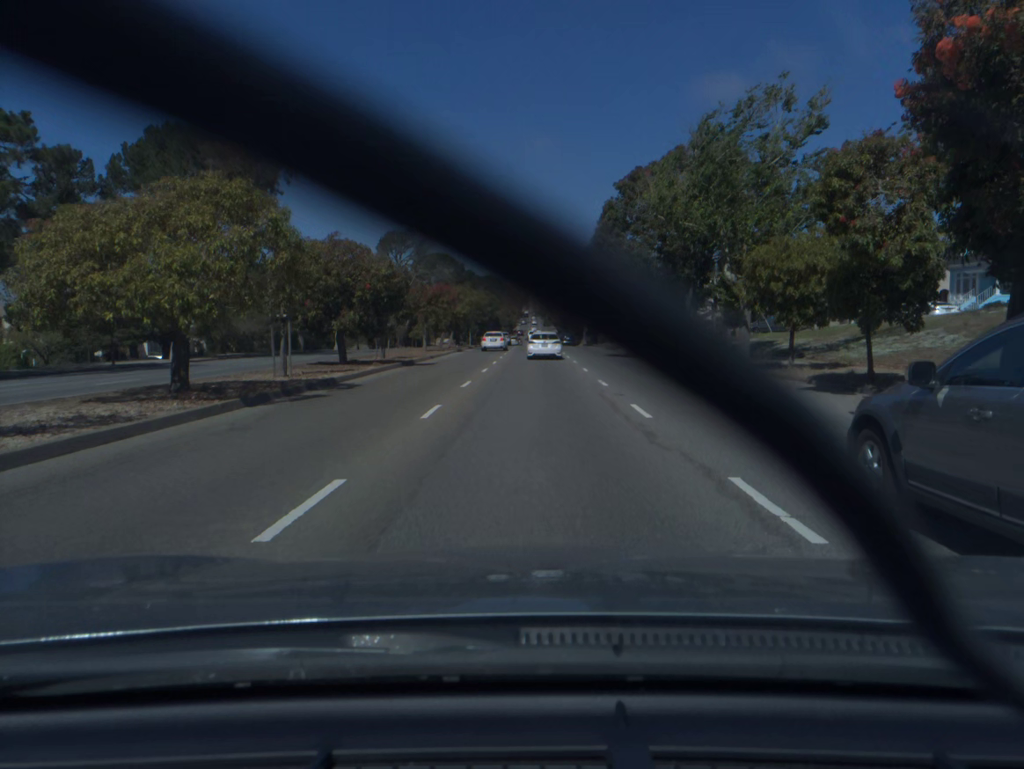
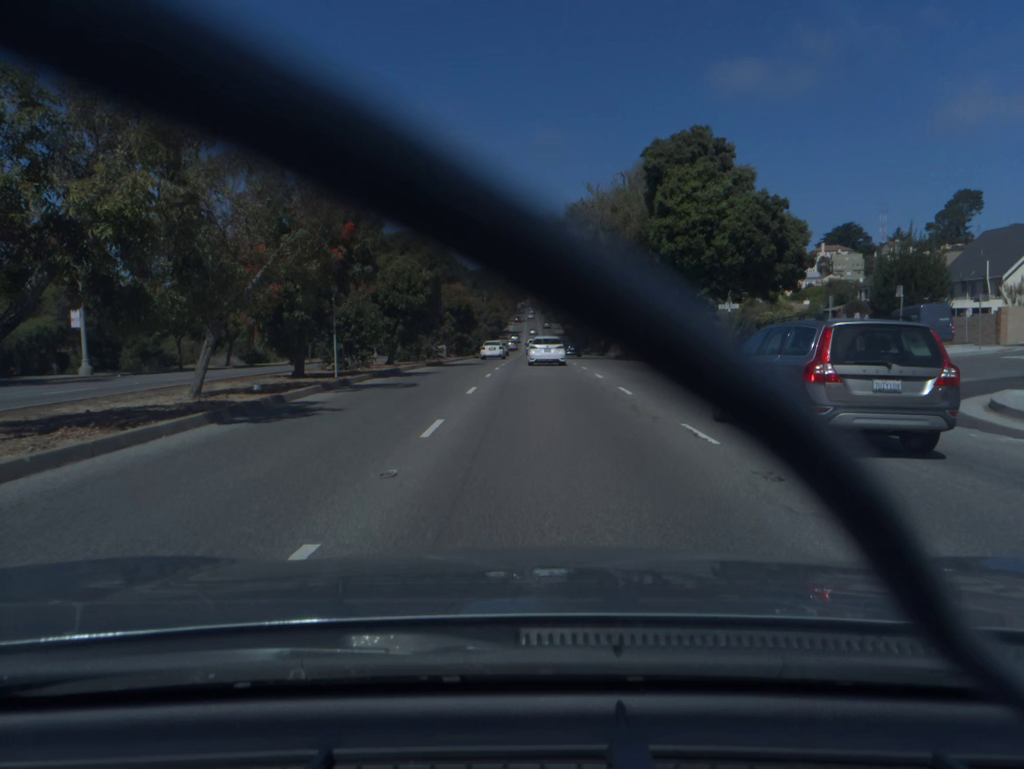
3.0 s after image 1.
(-0.1, +53.3) m; +1°
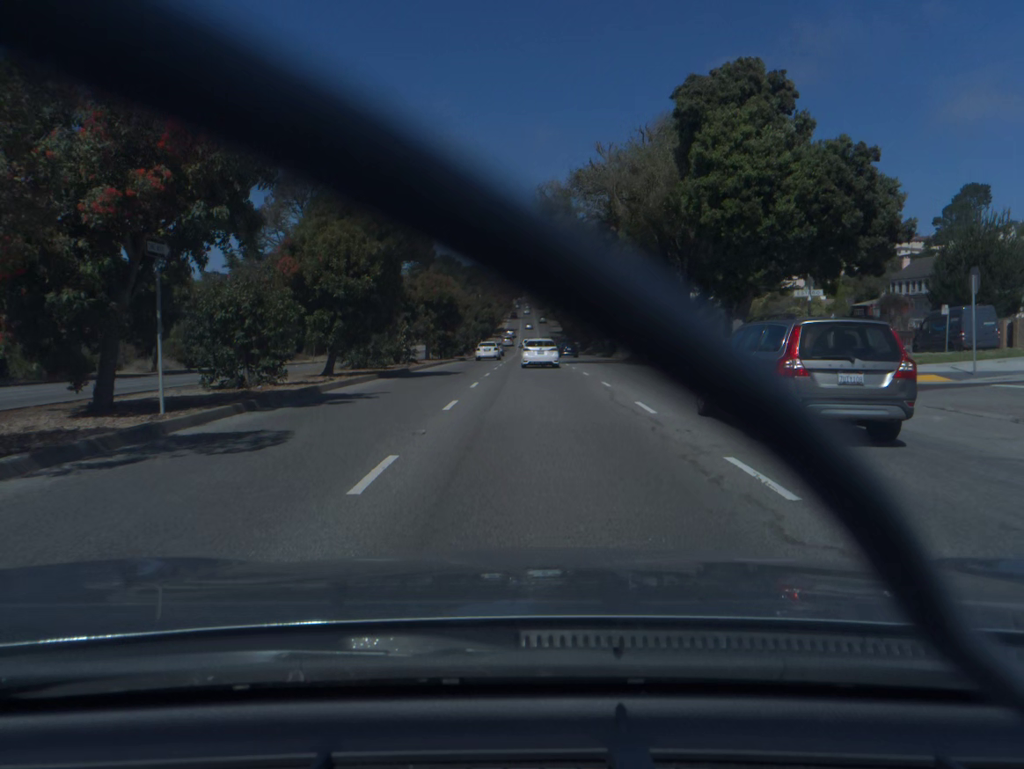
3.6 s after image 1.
(0.0, +11.1) m; 0°
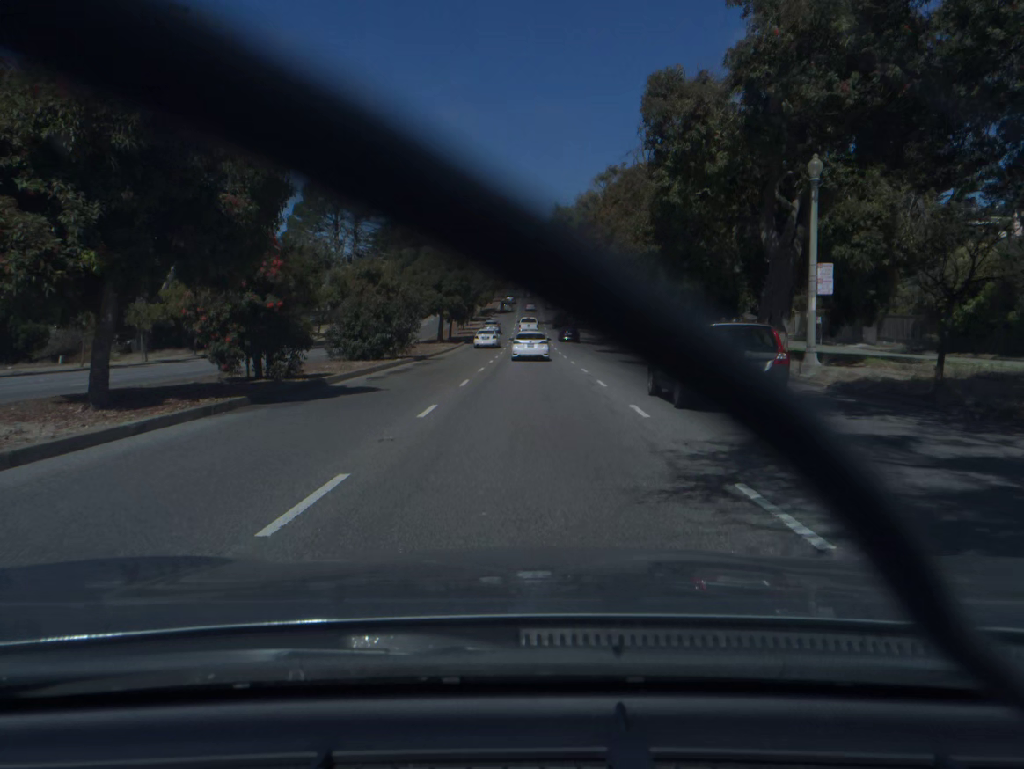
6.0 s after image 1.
(0.0, +44.5) m; 0°
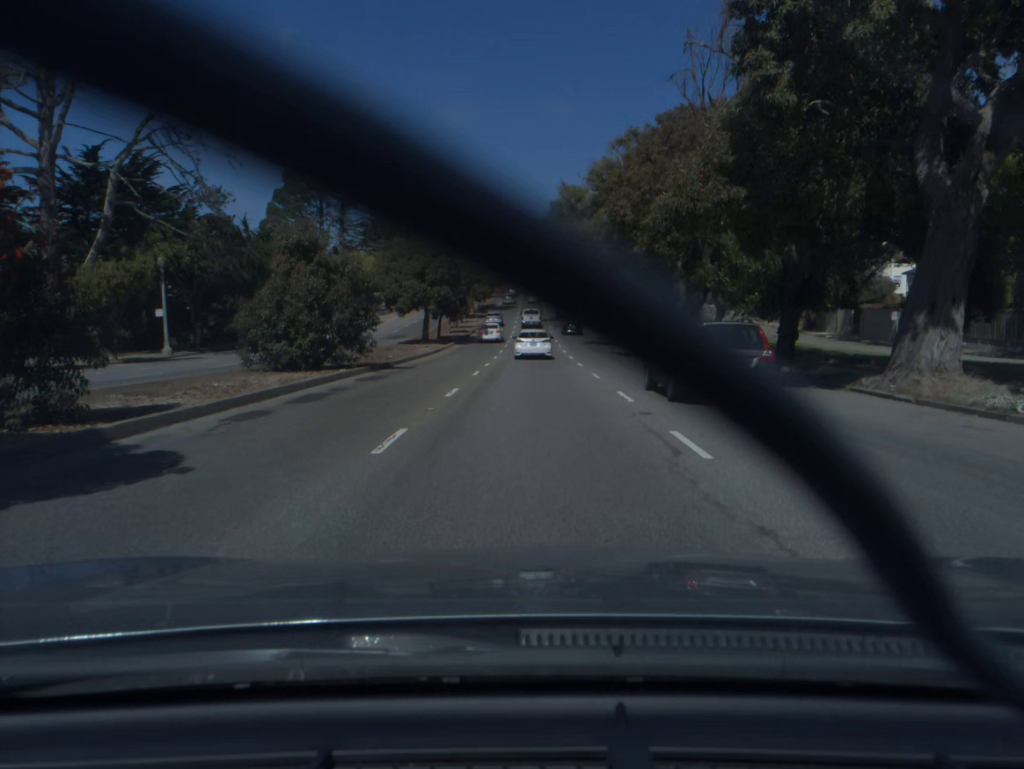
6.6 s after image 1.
(0.0, +11.3) m; 0°
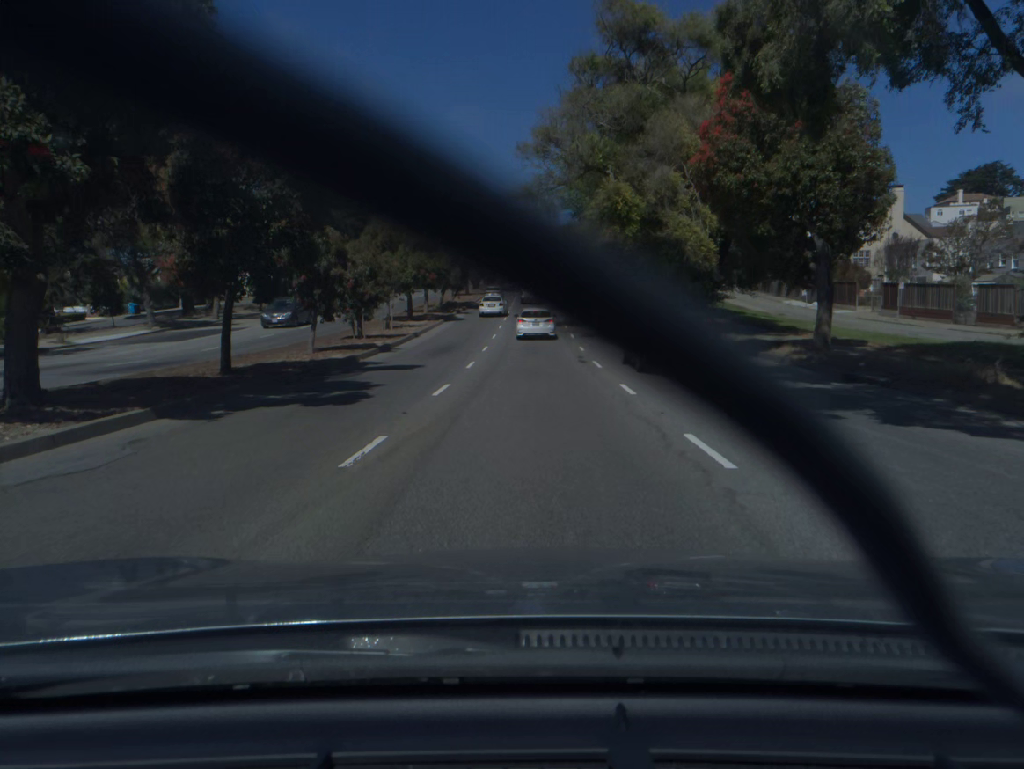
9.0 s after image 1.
(+0.1, +44.7) m; 0°
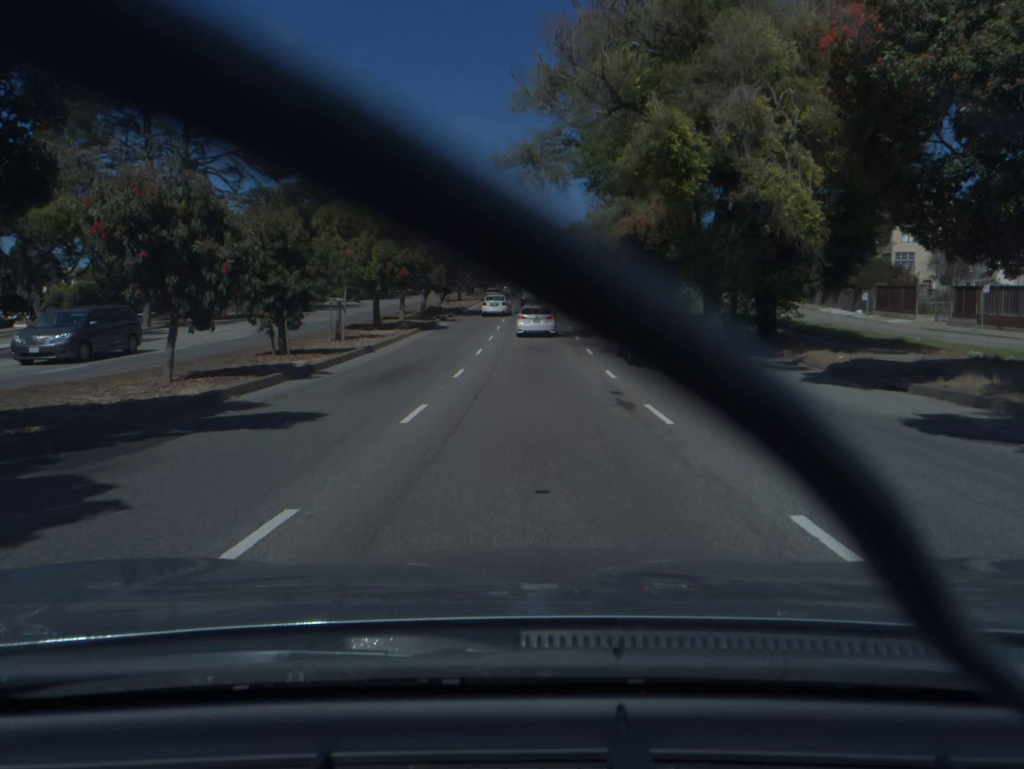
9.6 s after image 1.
(0.0, +10.9) m; 0°
